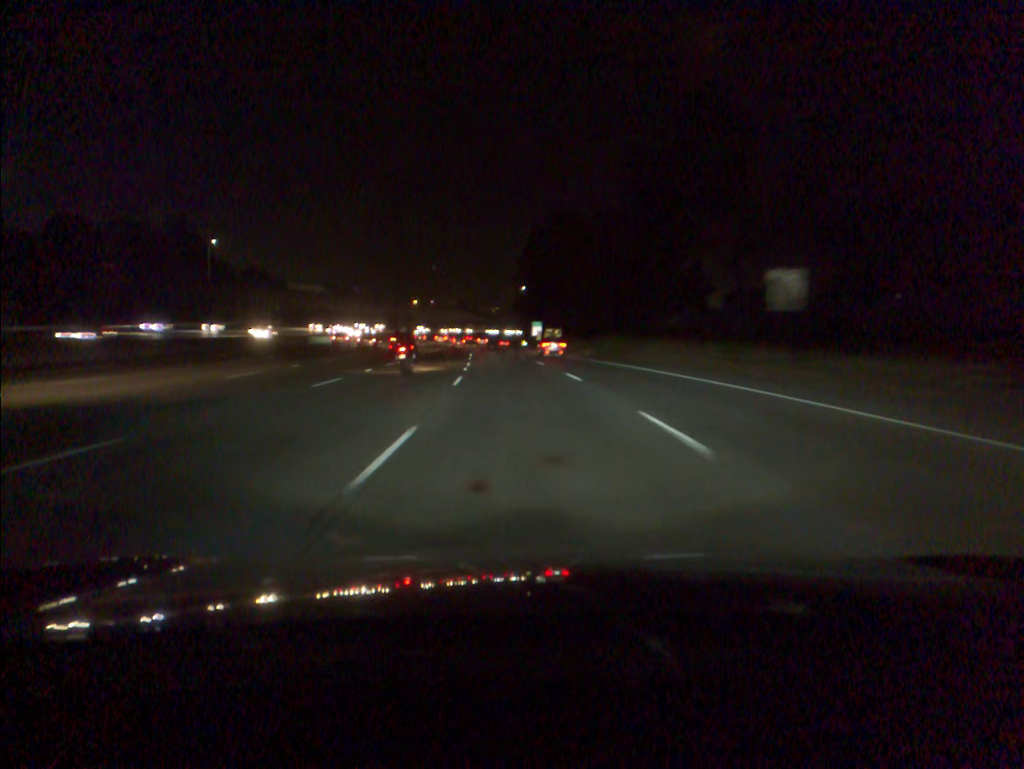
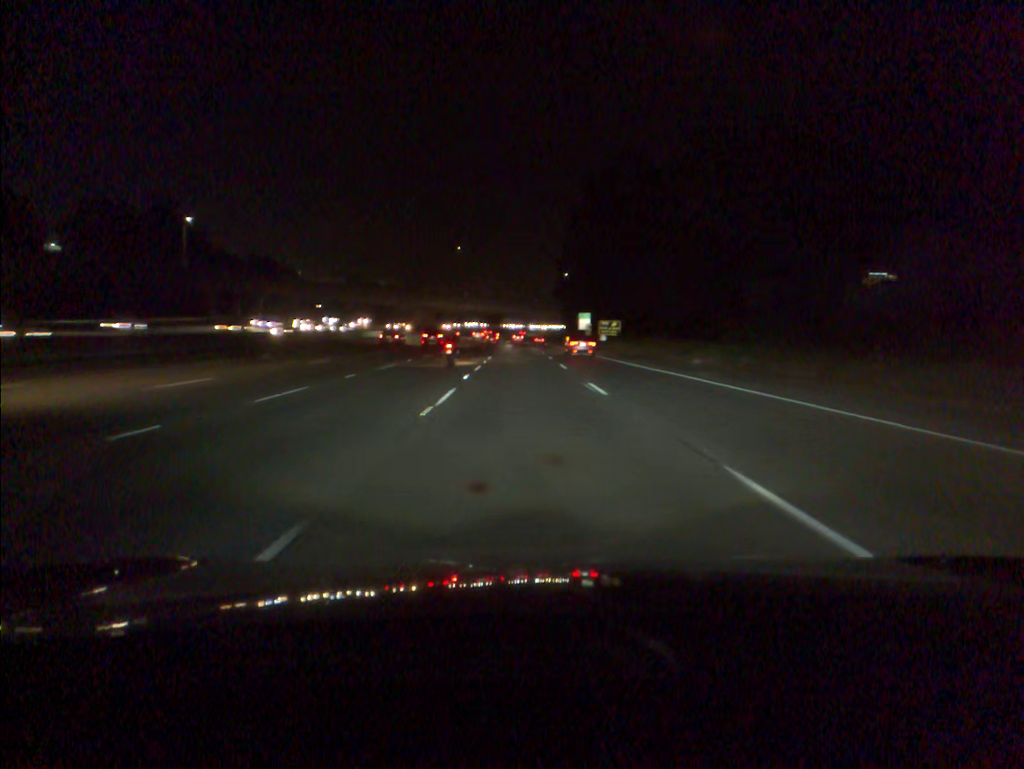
(-0.9, +34.6) m; -3°
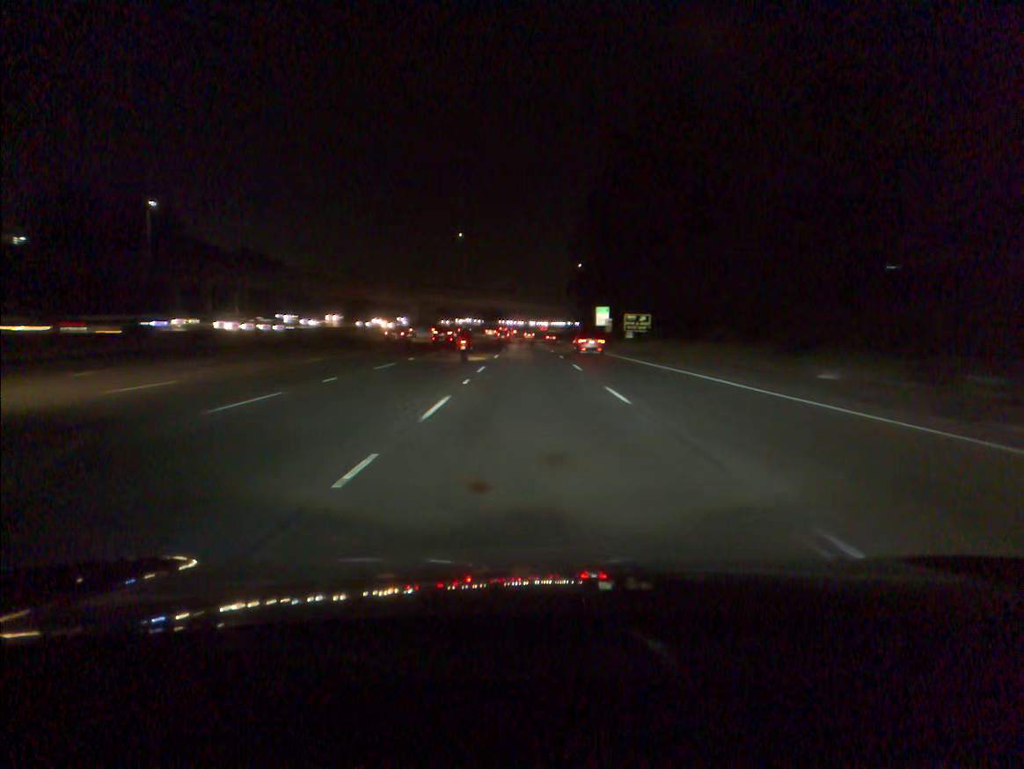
(-0.1, +17.3) m; -1°
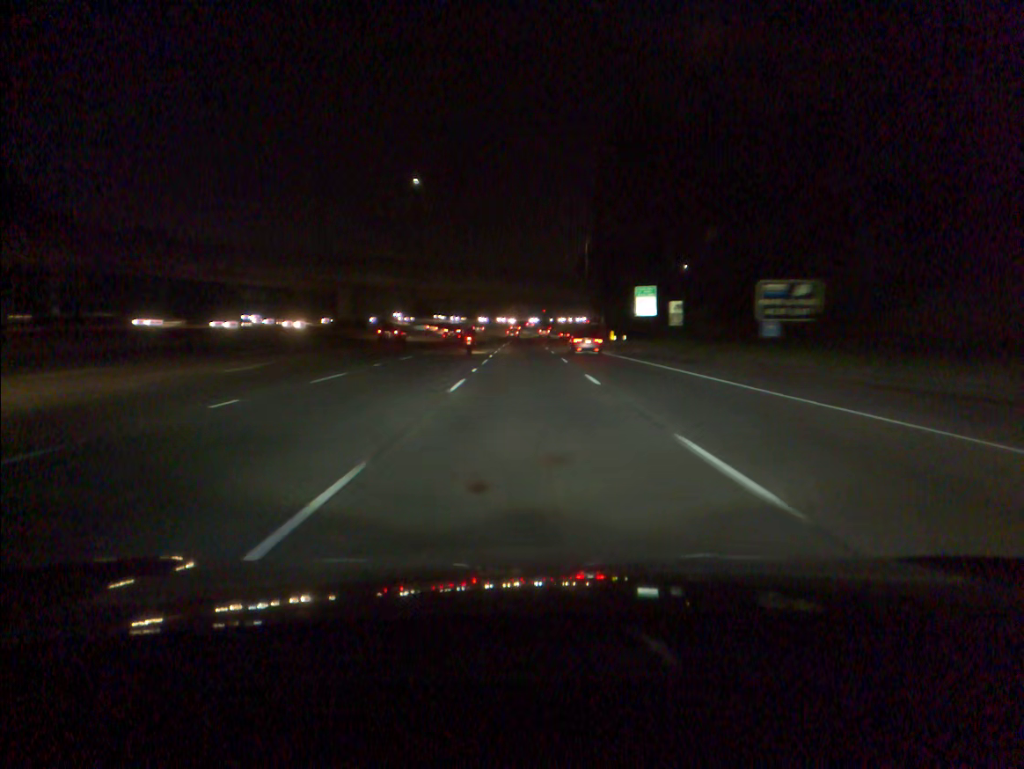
(+0.1, +51.7) m; 0°
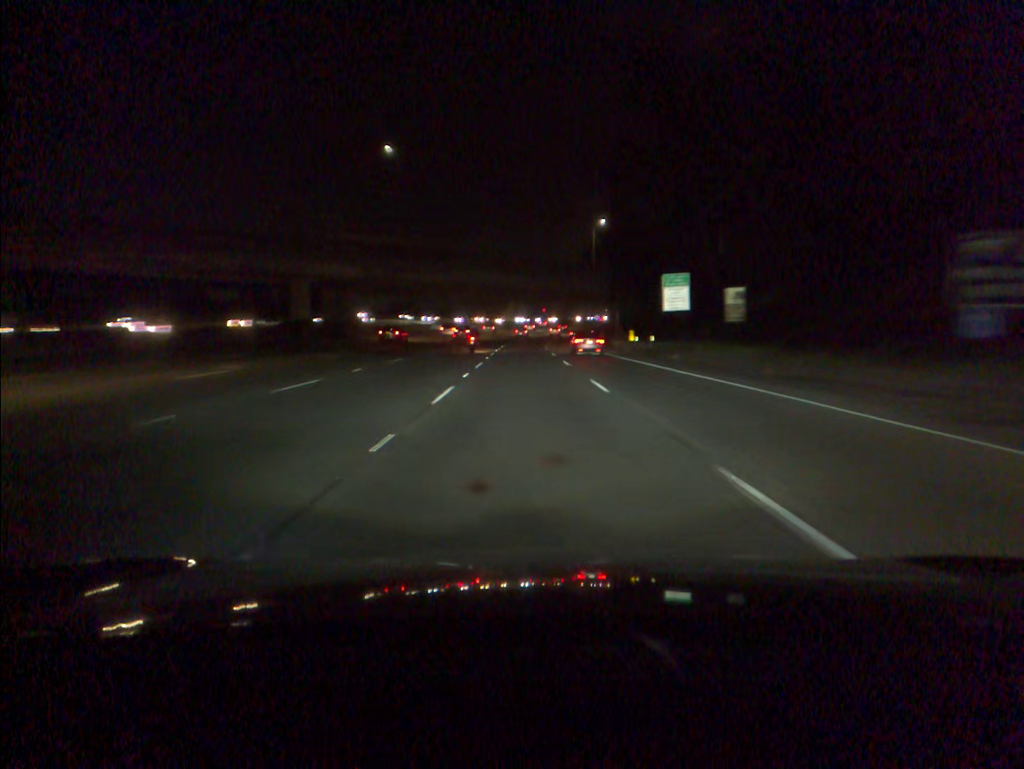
(0.0, +17.1) m; 0°
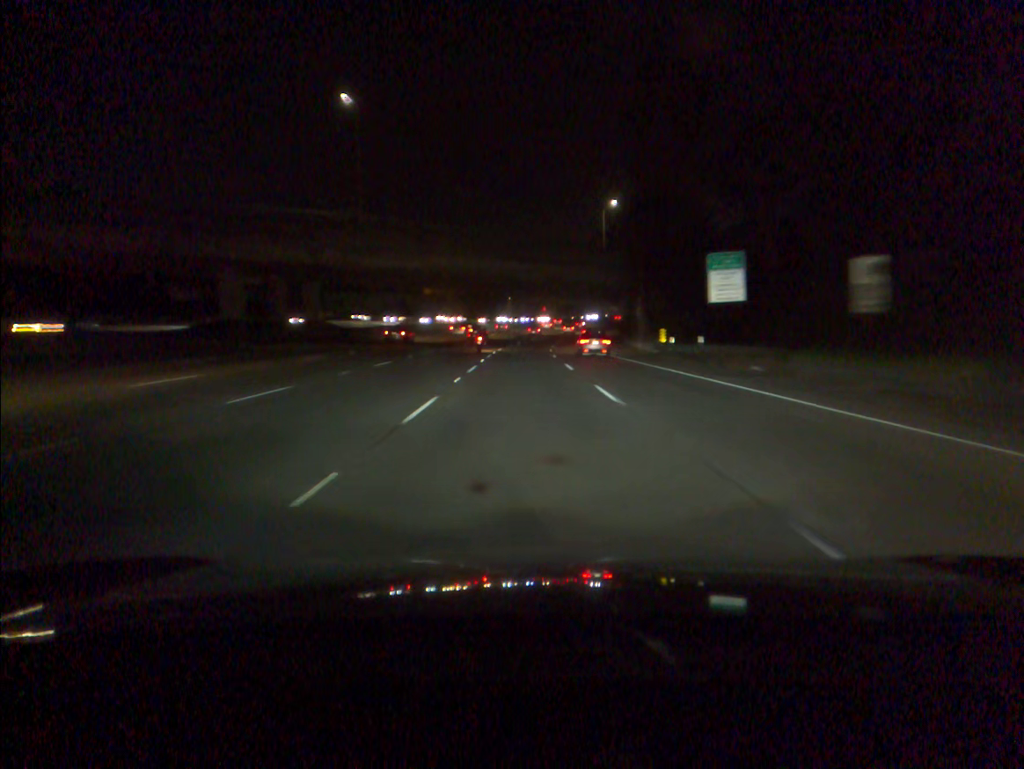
(0.0, +17.0) m; 0°
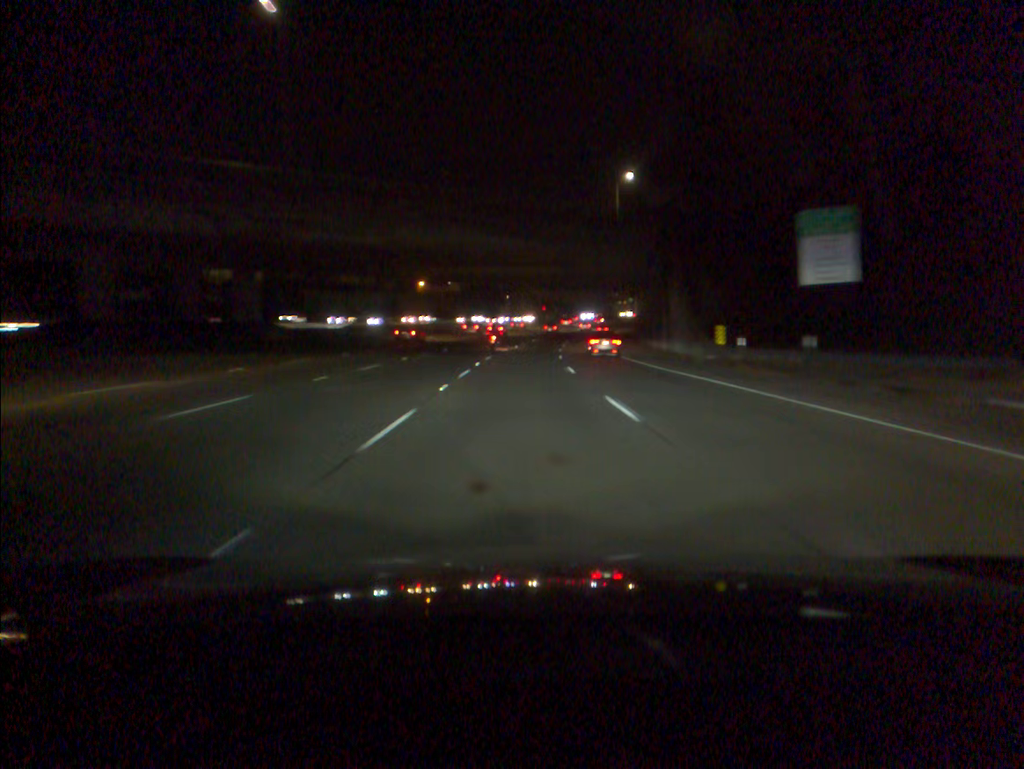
(0.0, +17.0) m; 0°
